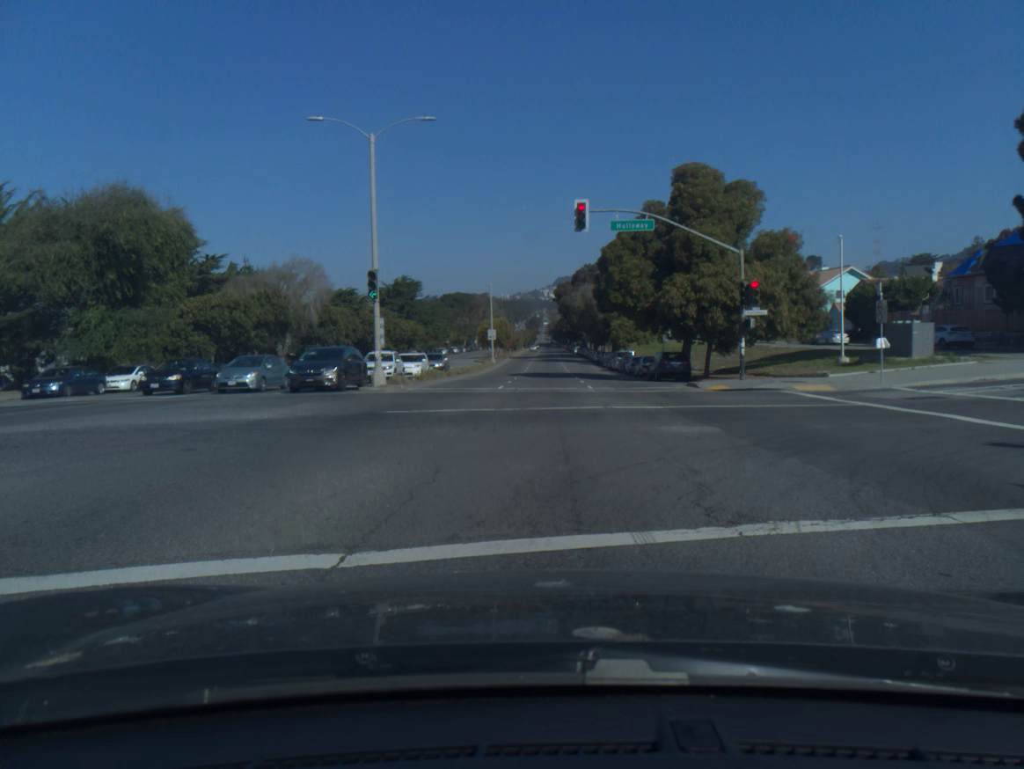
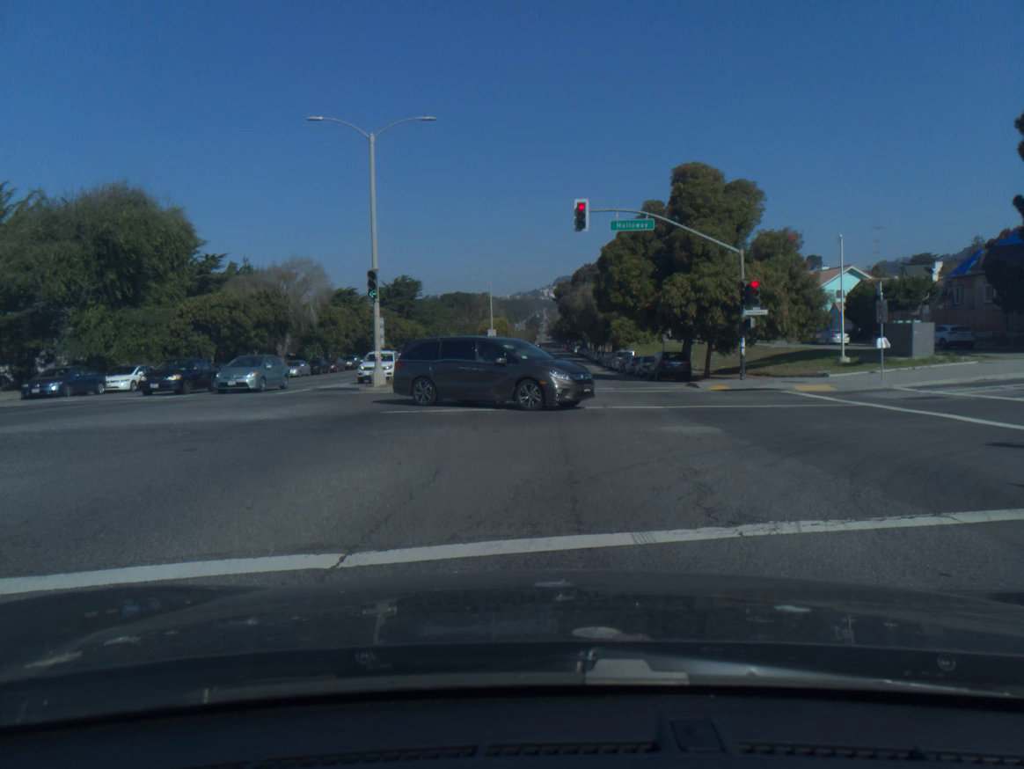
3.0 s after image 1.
(-0.1, 0.0) m; 0°
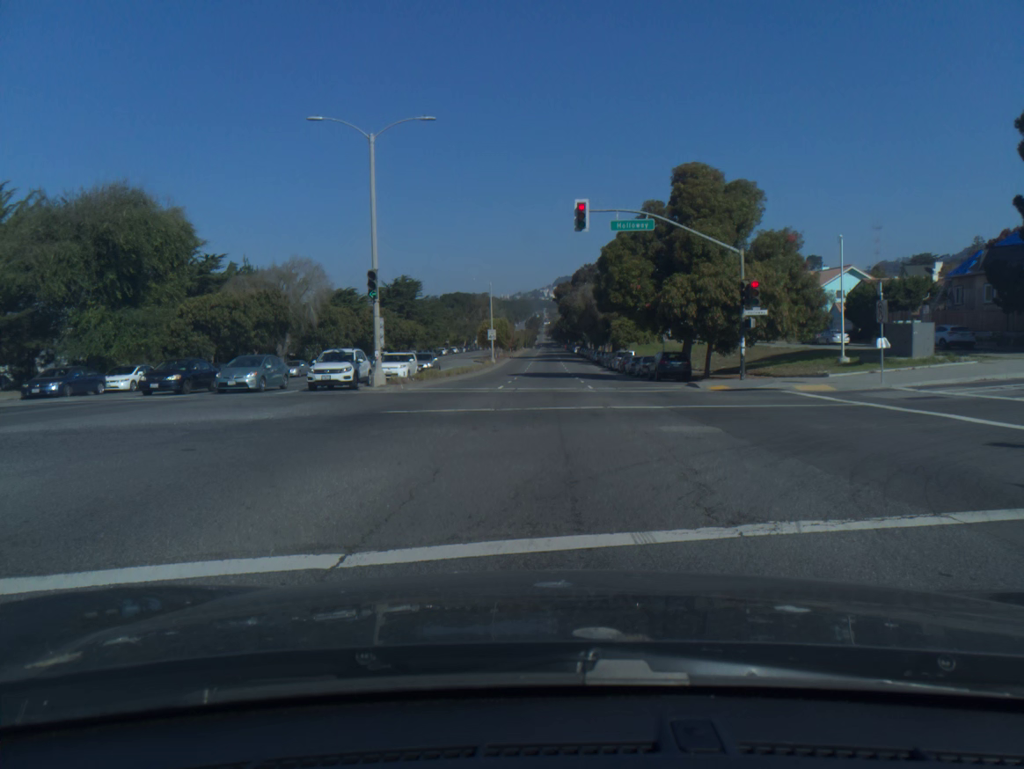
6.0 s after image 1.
(0.0, +0.1) m; 0°
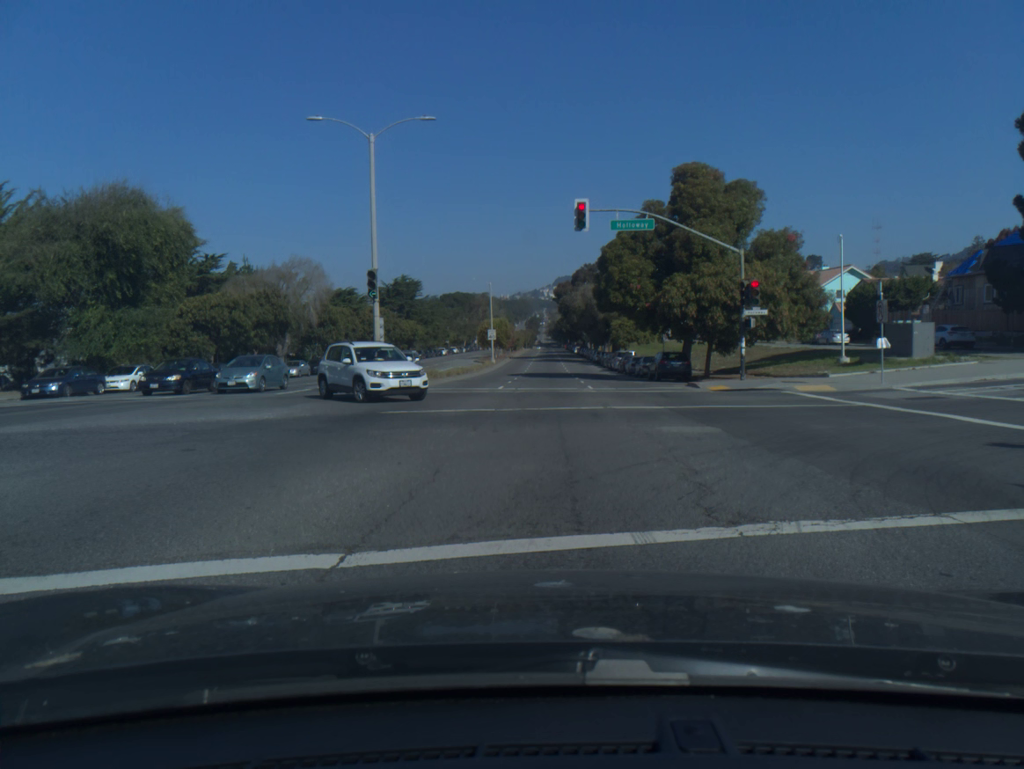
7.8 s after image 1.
(0.0, 0.0) m; 0°
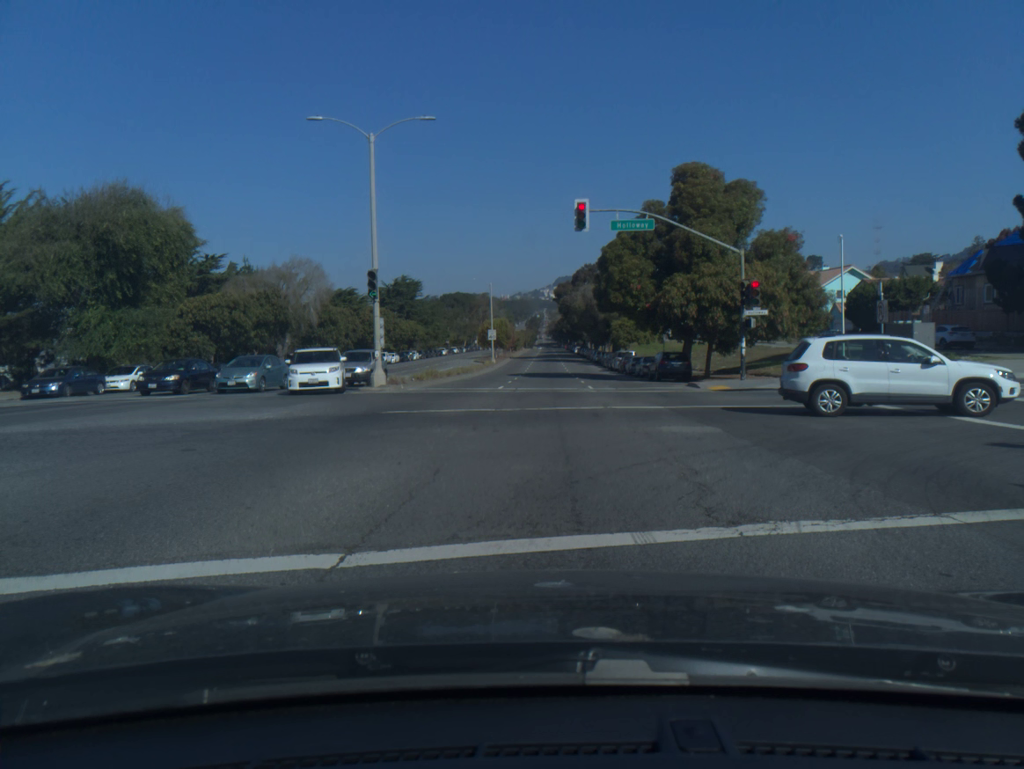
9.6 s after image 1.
(0.0, 0.0) m; 0°
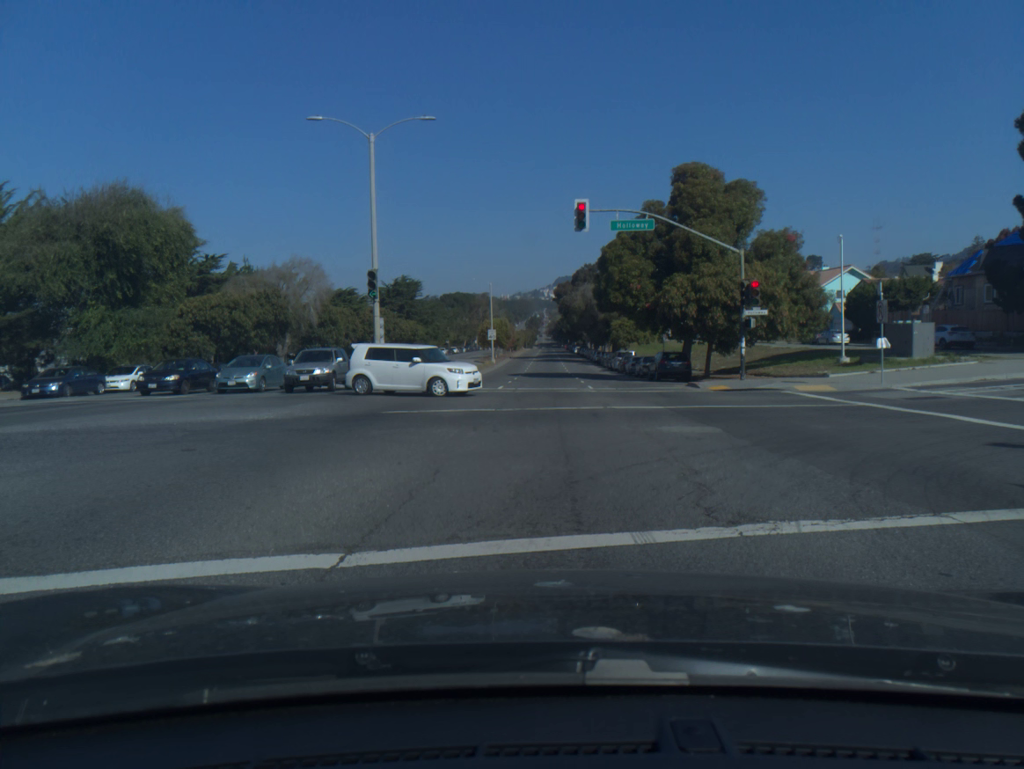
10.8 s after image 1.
(0.0, 0.0) m; 0°
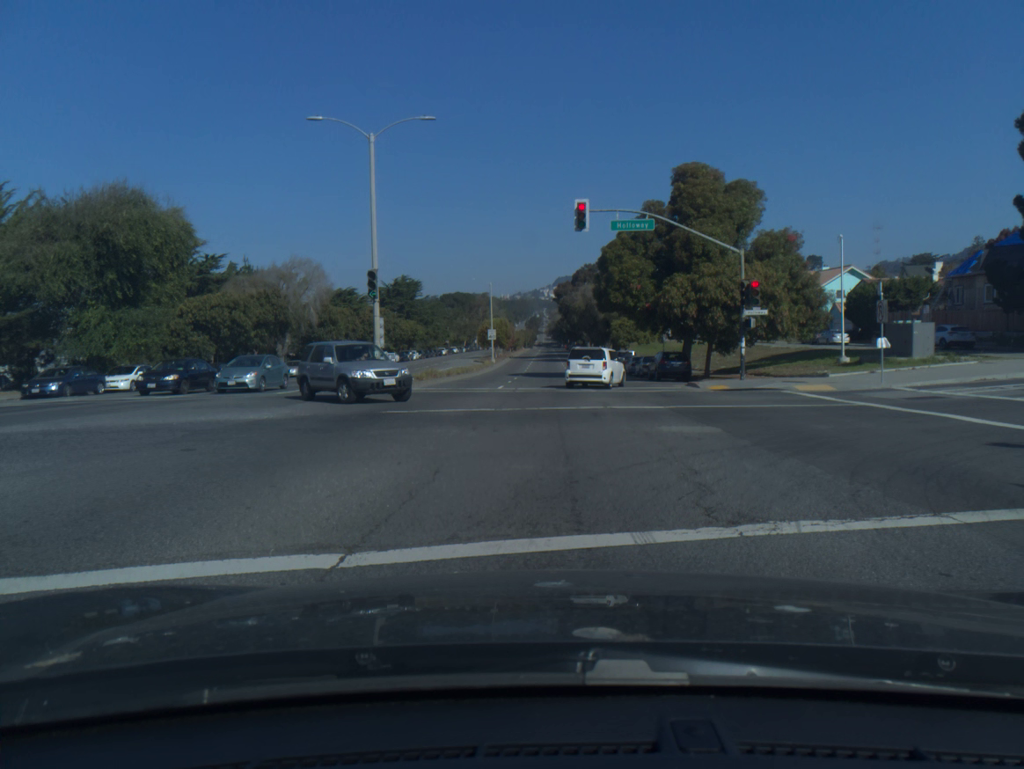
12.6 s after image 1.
(0.0, 0.0) m; 0°
